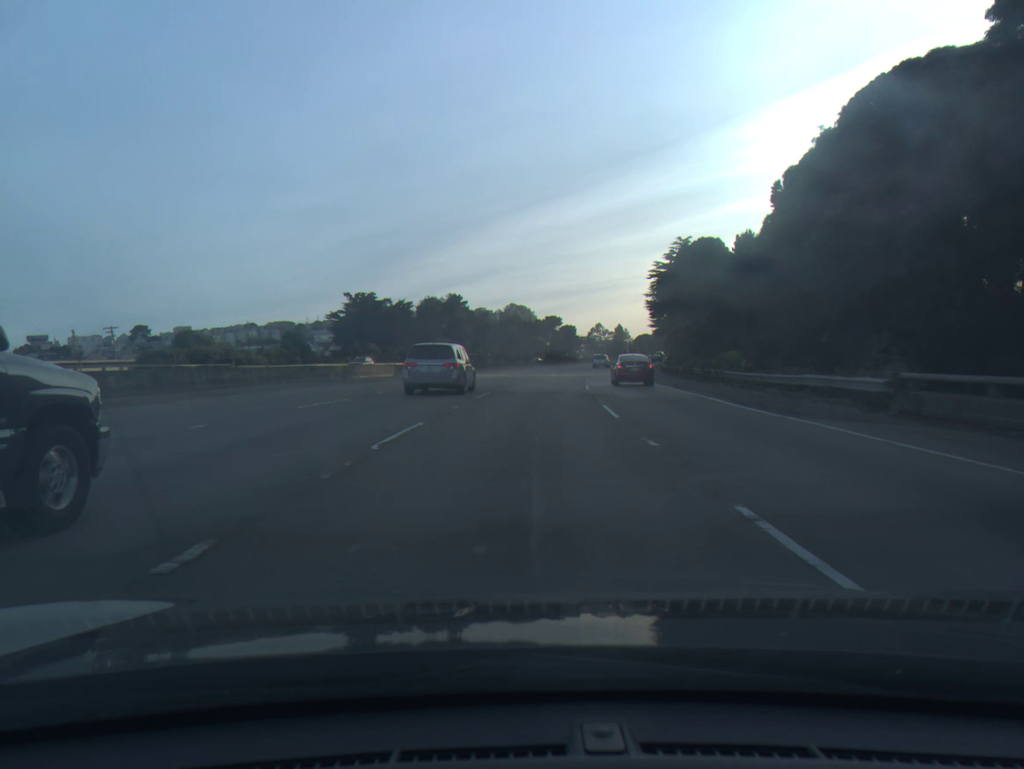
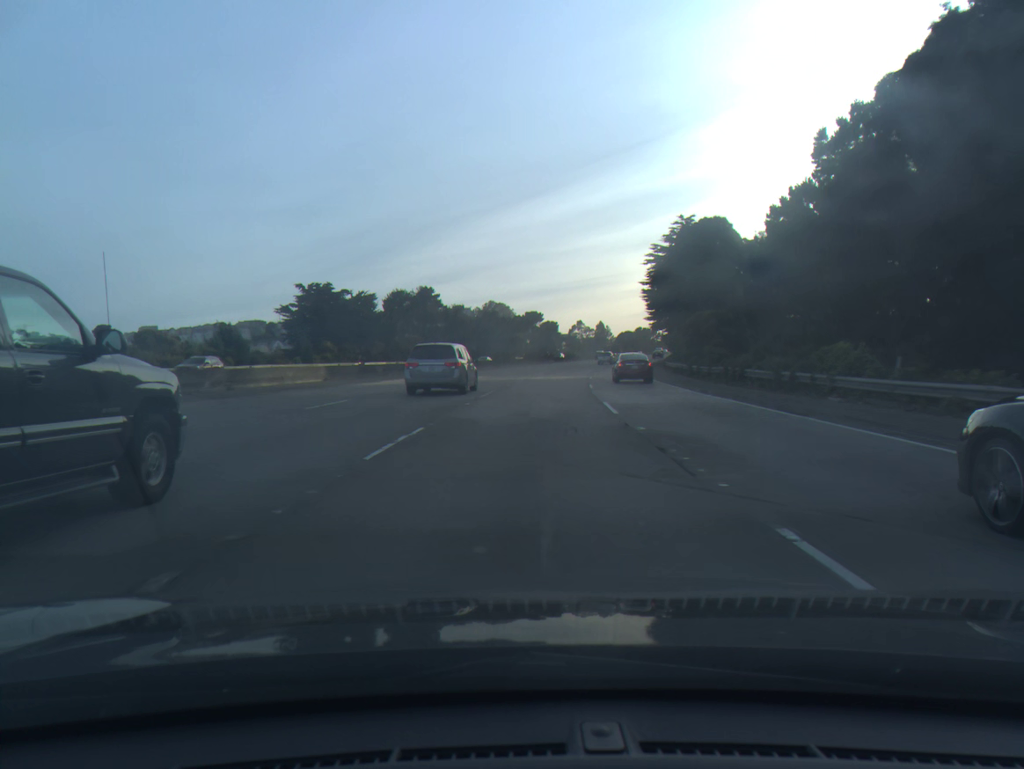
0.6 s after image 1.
(+0.2, +15.2) m; +2°
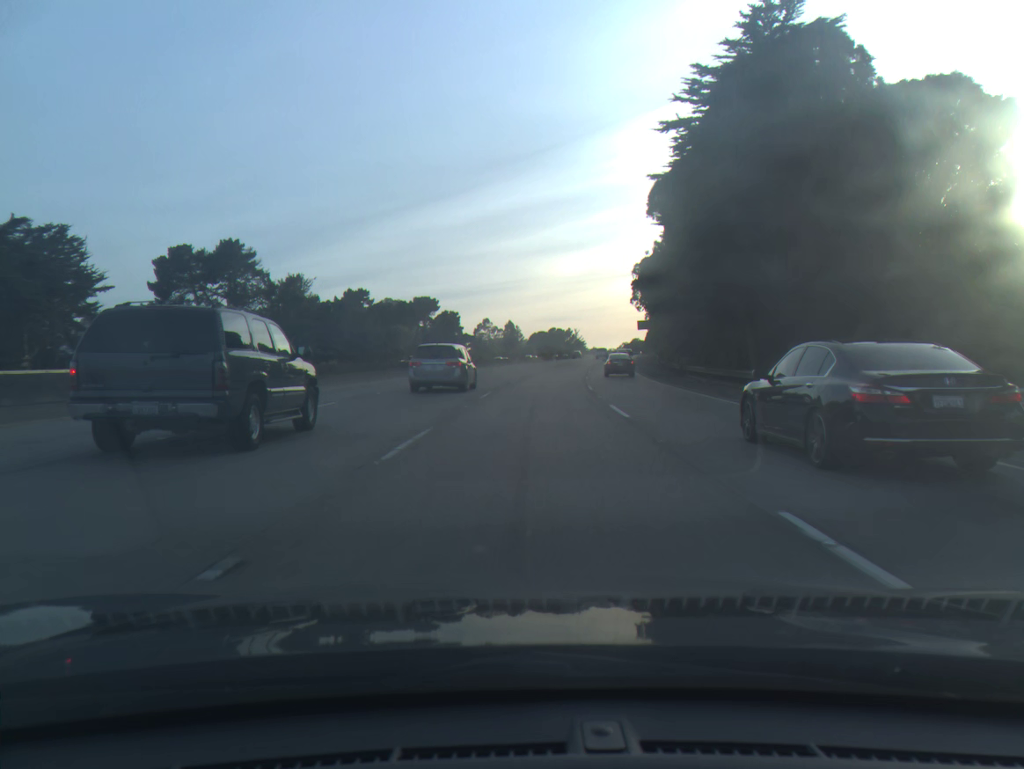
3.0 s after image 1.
(+3.4, +59.3) m; +7°
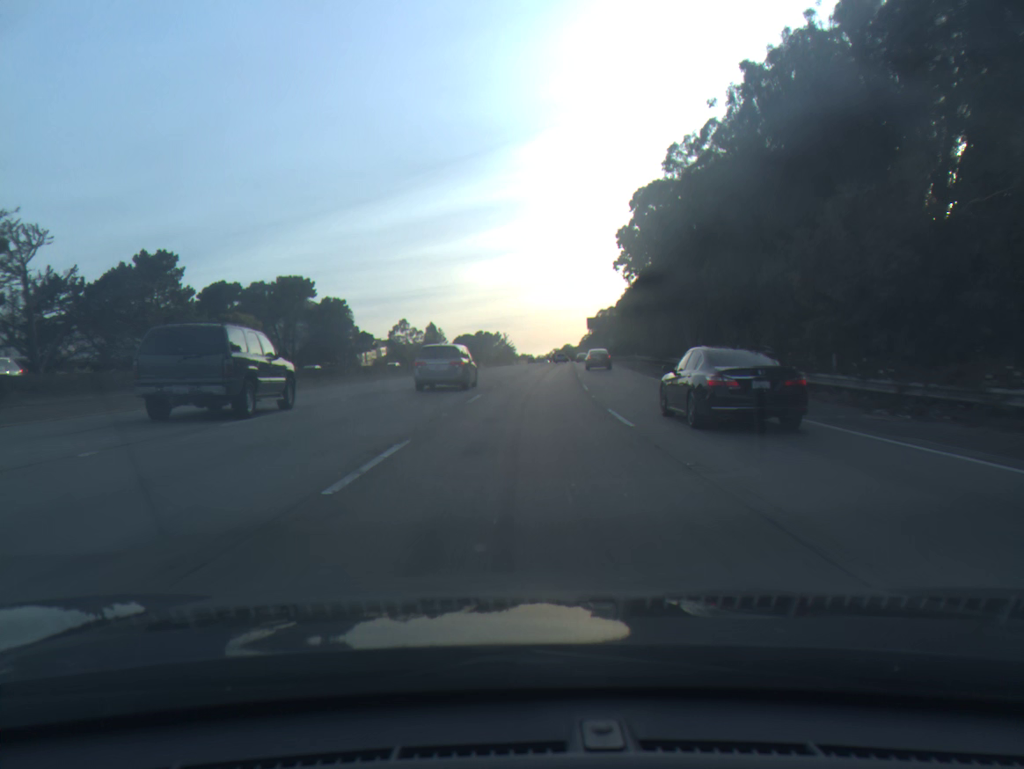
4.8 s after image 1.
(+1.8, +45.6) m; +5°
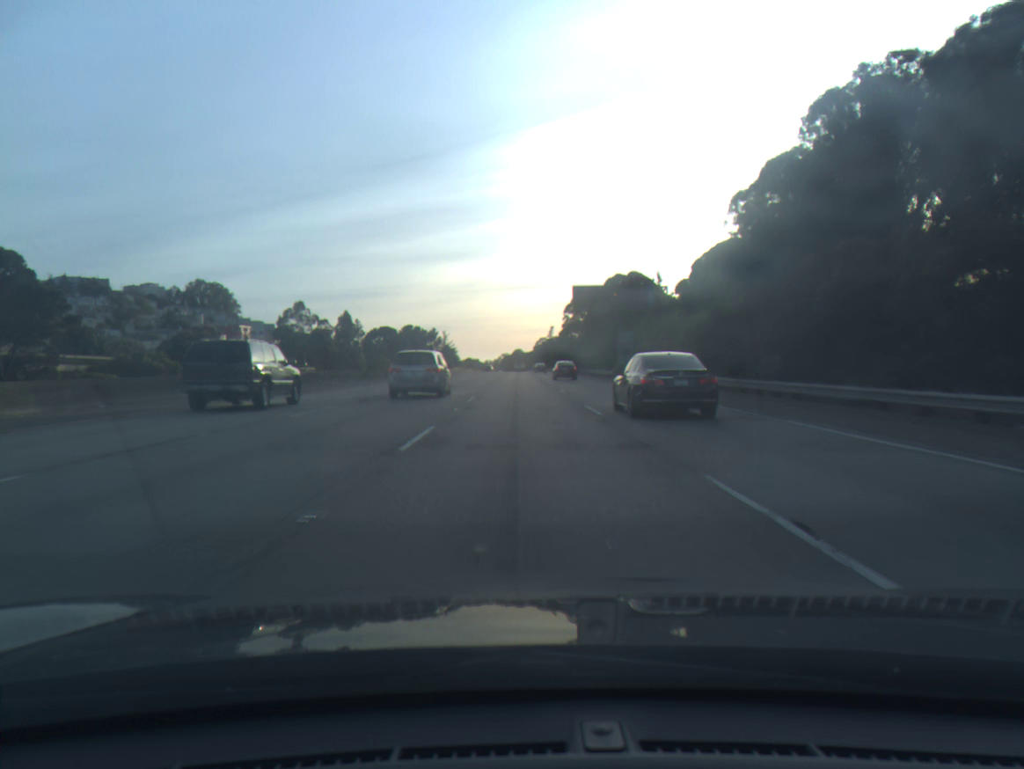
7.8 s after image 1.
(+3.8, +82.9) m; +4°
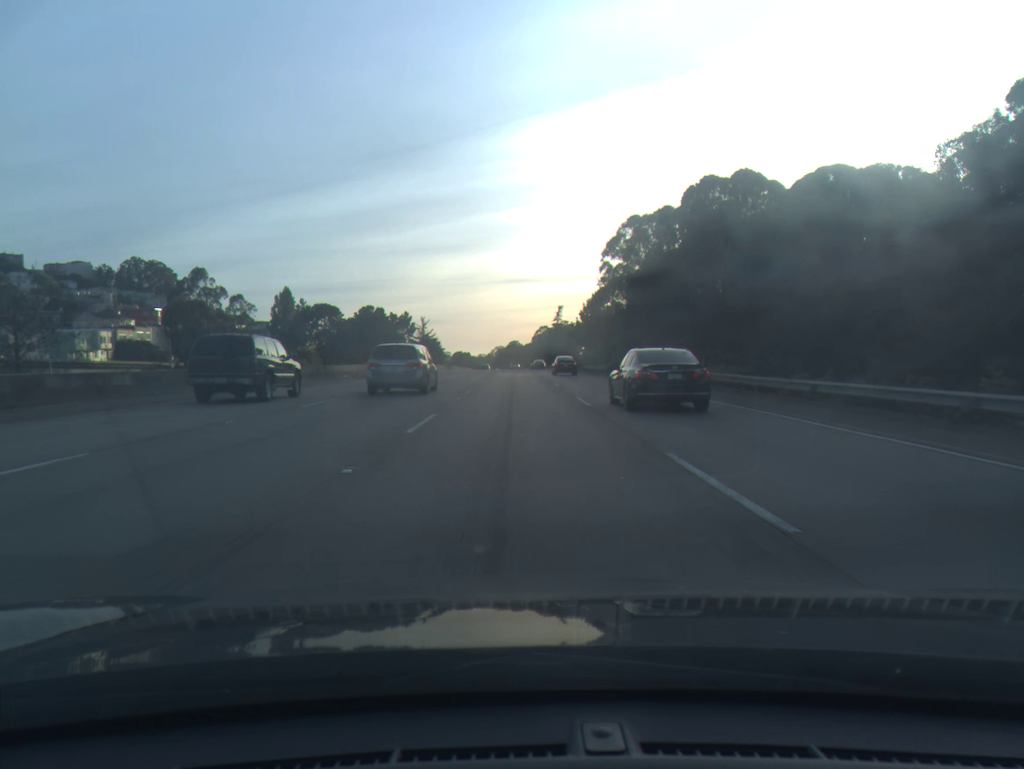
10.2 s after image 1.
(0.0, +70.9) m; 0°
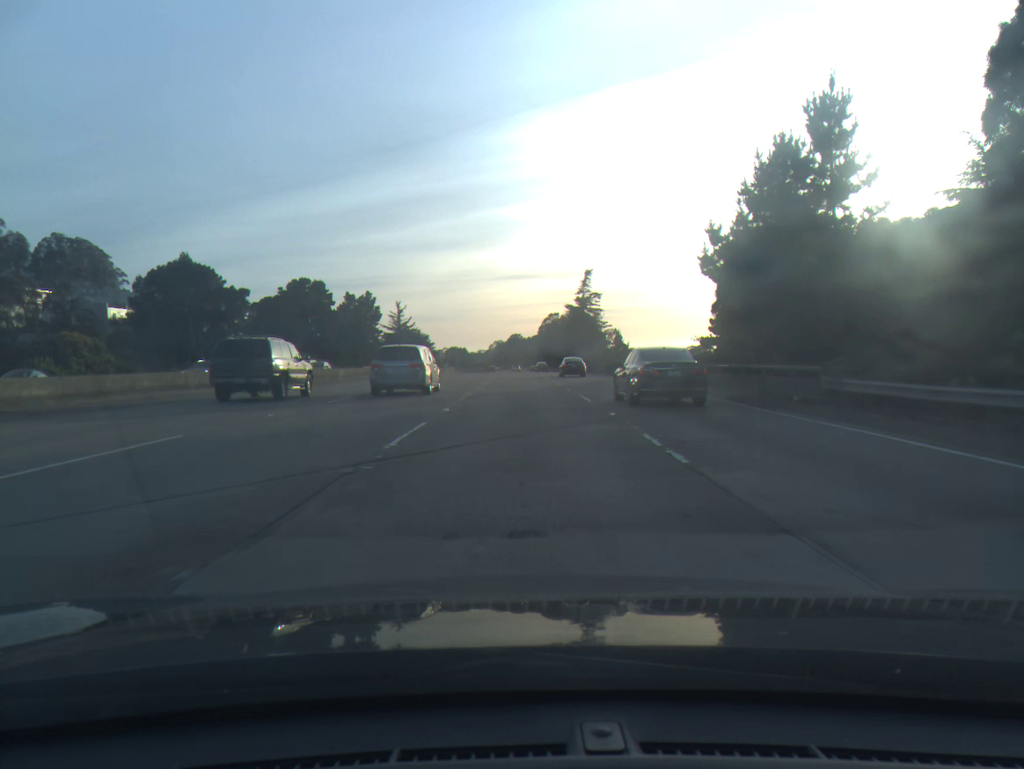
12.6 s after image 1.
(-0.4, +70.9) m; 0°
